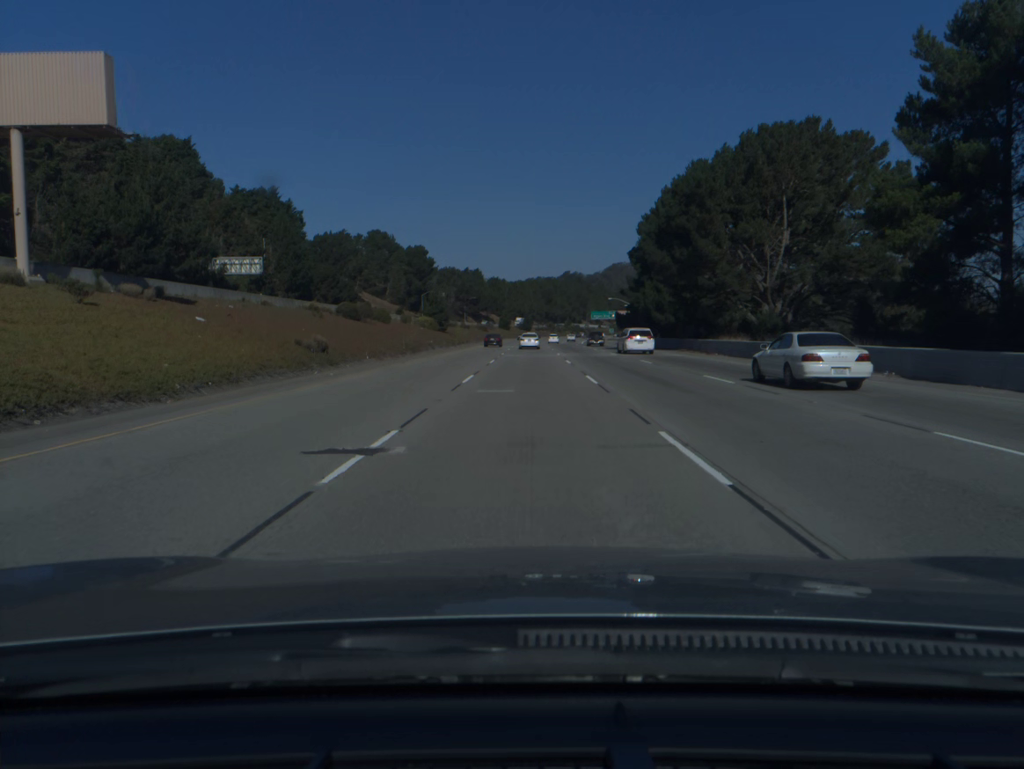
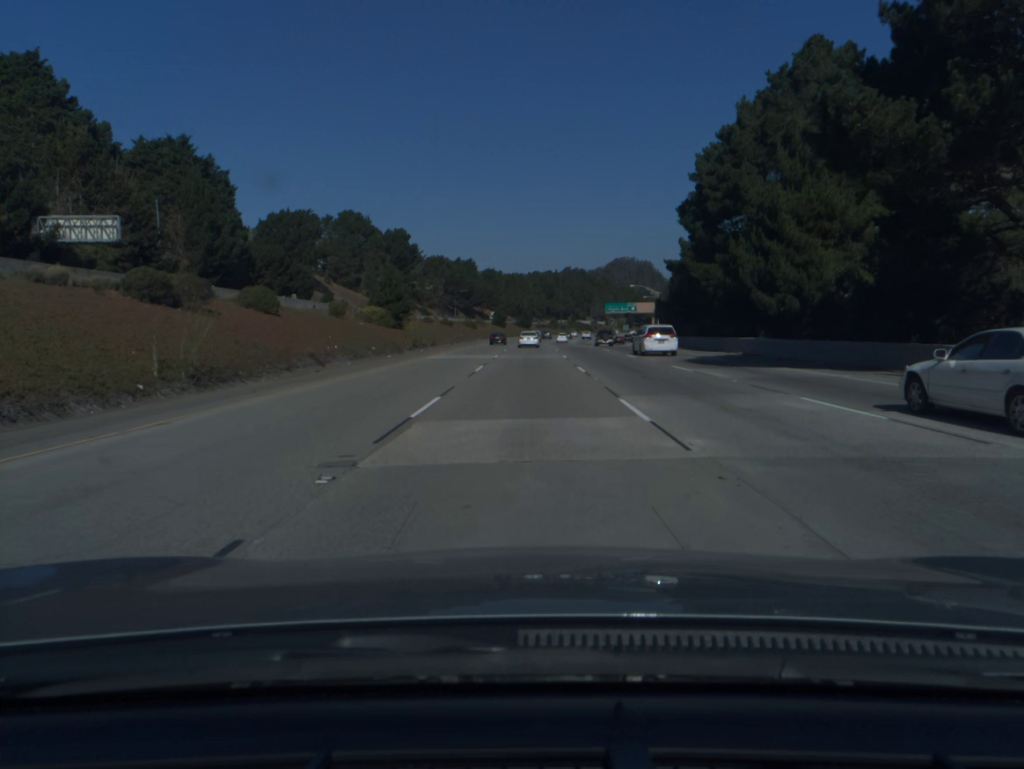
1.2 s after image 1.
(+0.1, +38.7) m; 0°
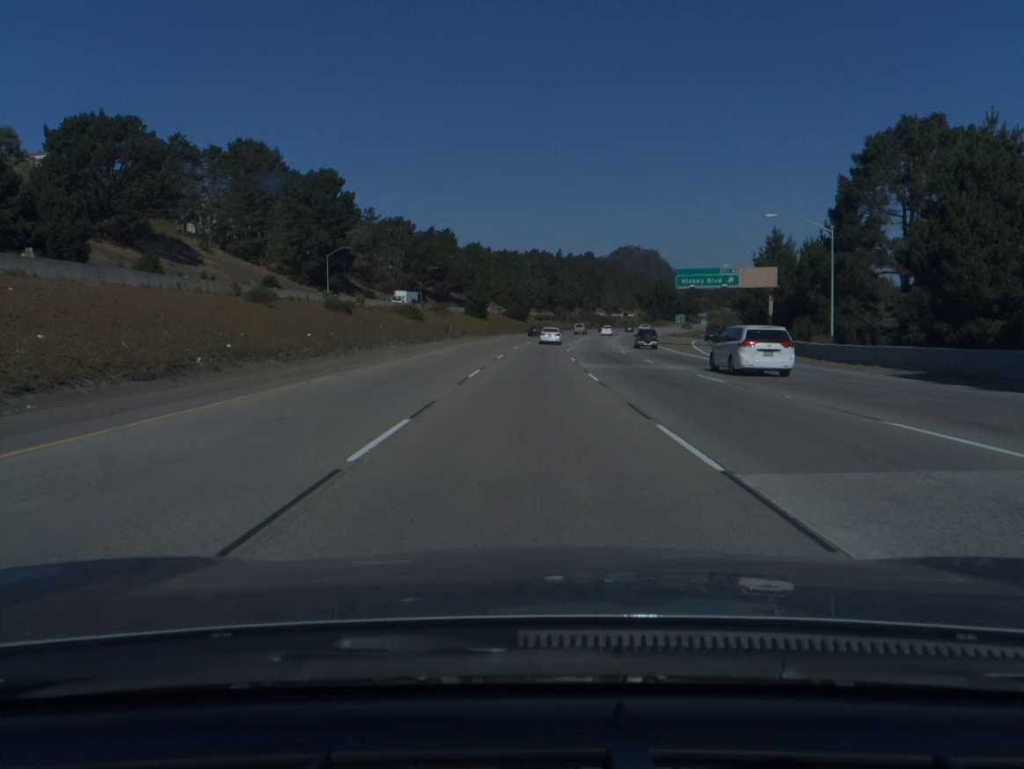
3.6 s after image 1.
(0.0, +77.2) m; 0°
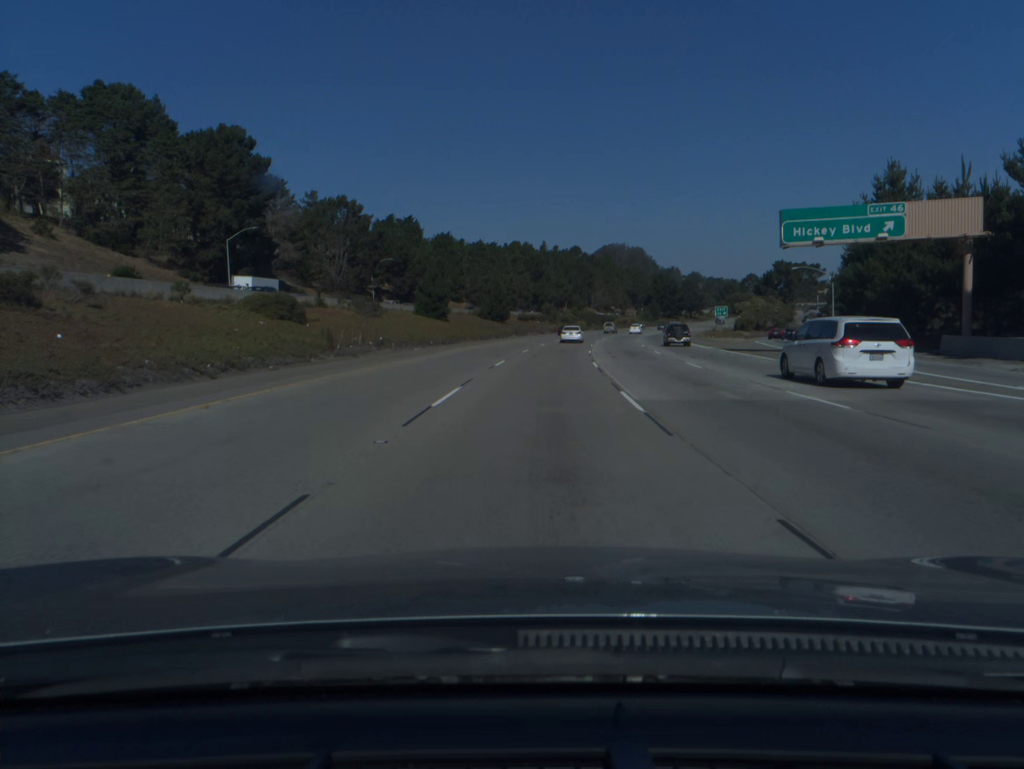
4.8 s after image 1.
(+0.3, +38.2) m; +1°
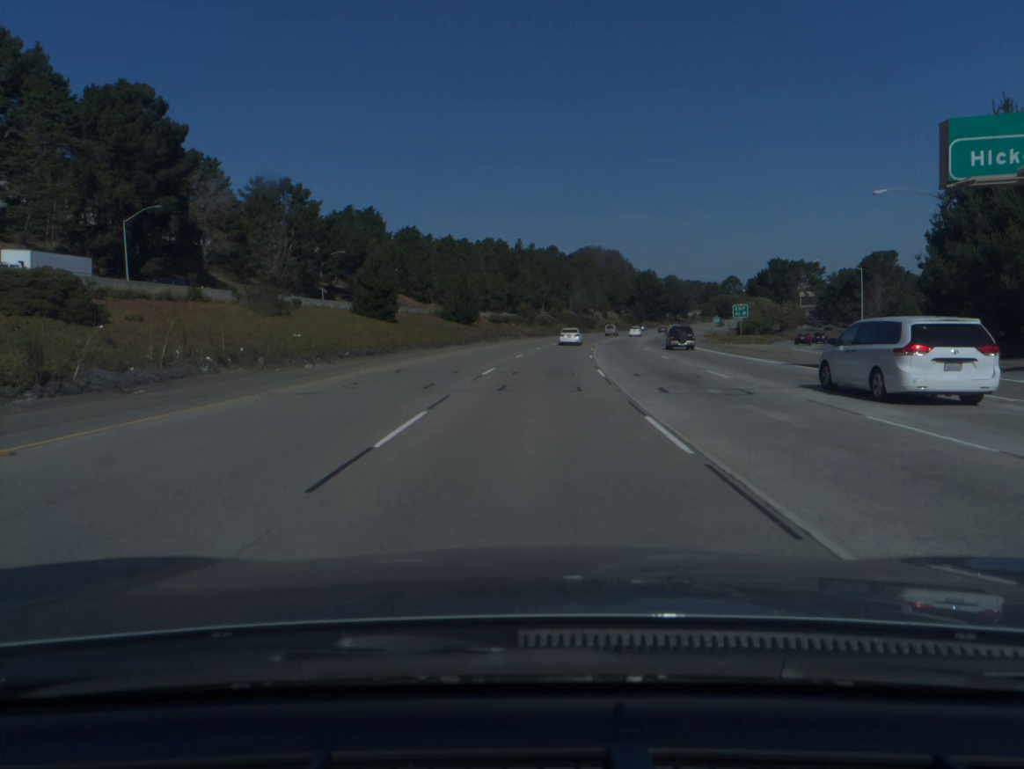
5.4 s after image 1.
(+0.2, +19.1) m; +2°
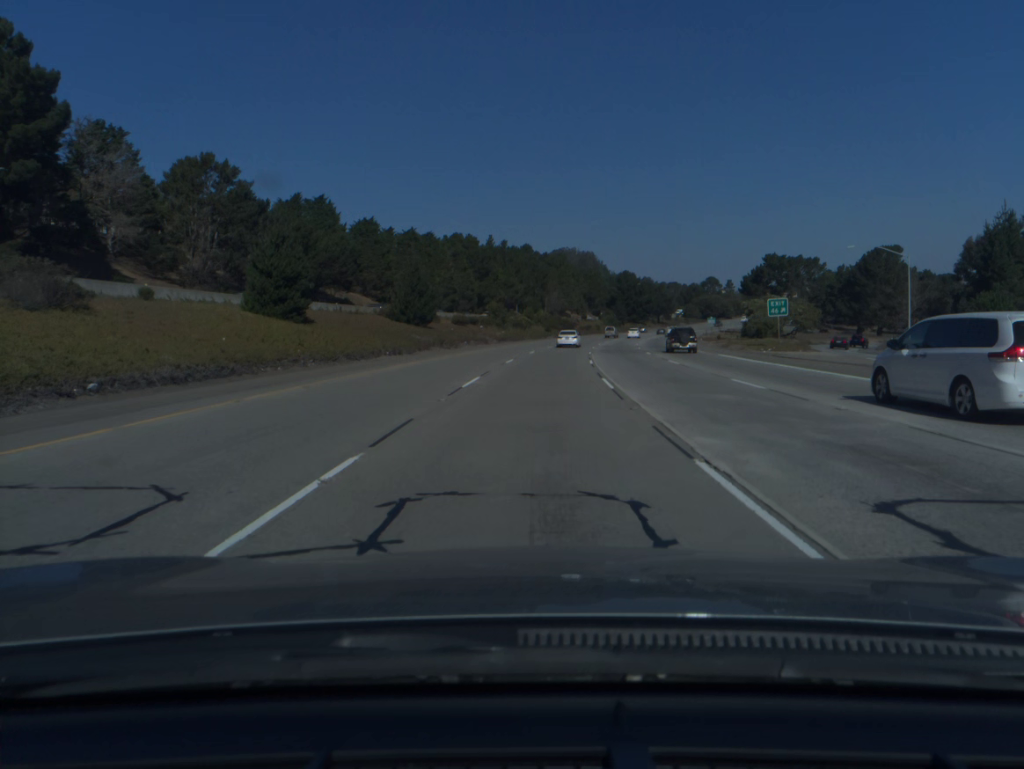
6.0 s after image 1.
(+0.3, +19.0) m; +2°
